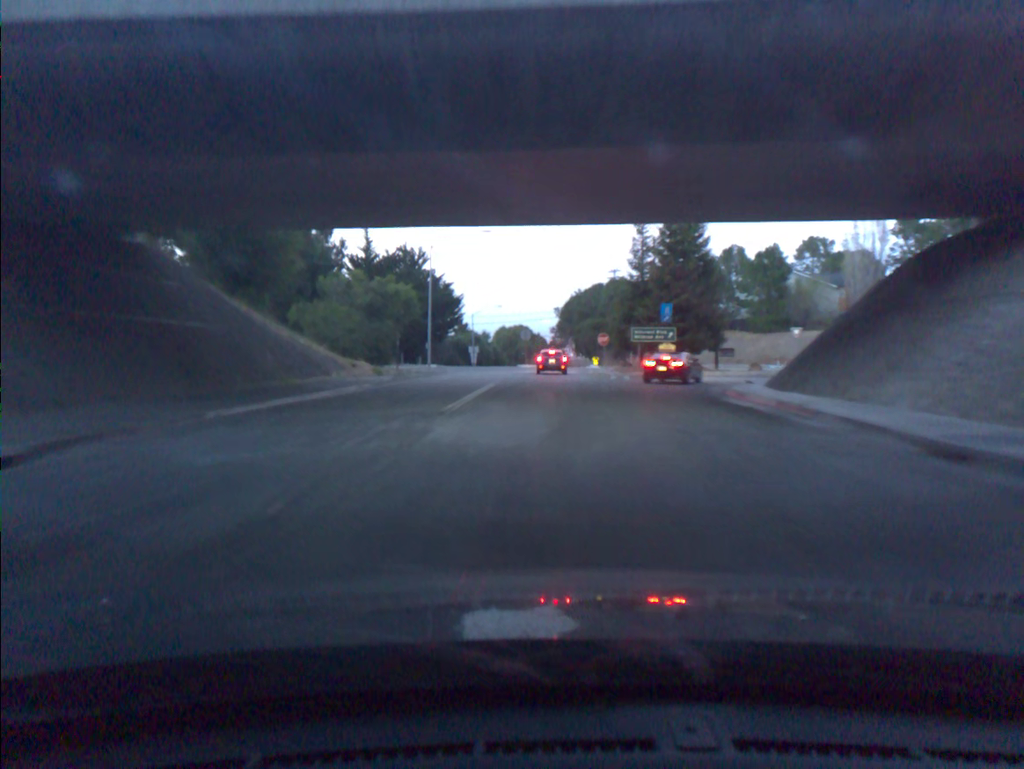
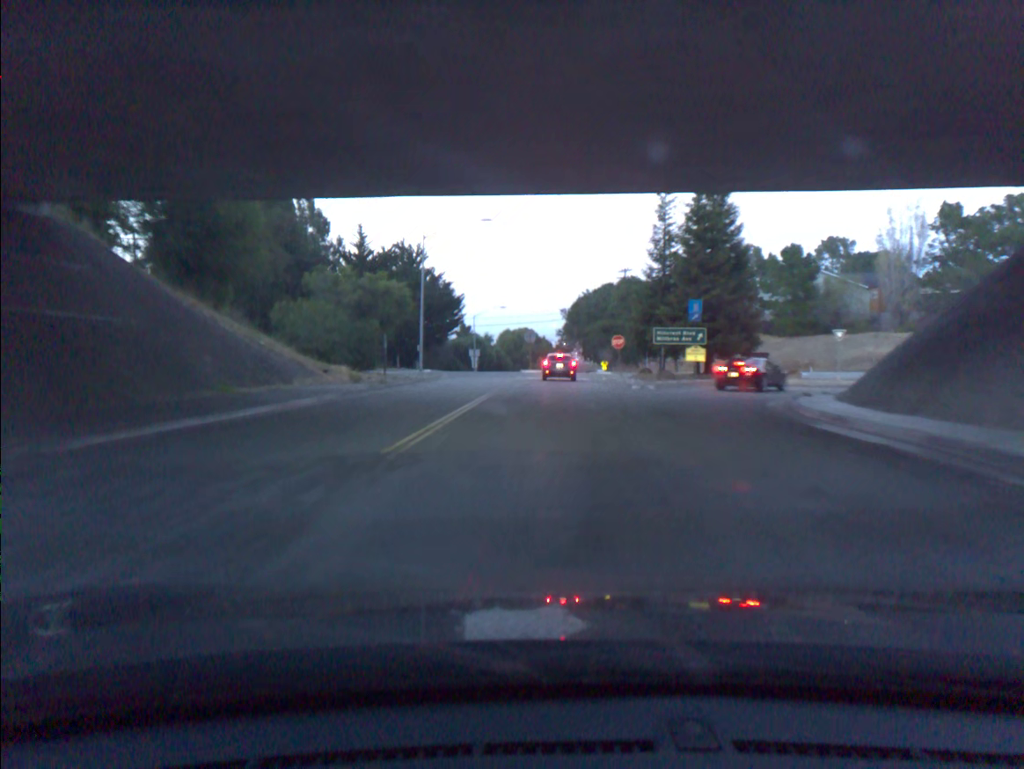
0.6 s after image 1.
(0.0, +6.4) m; 0°
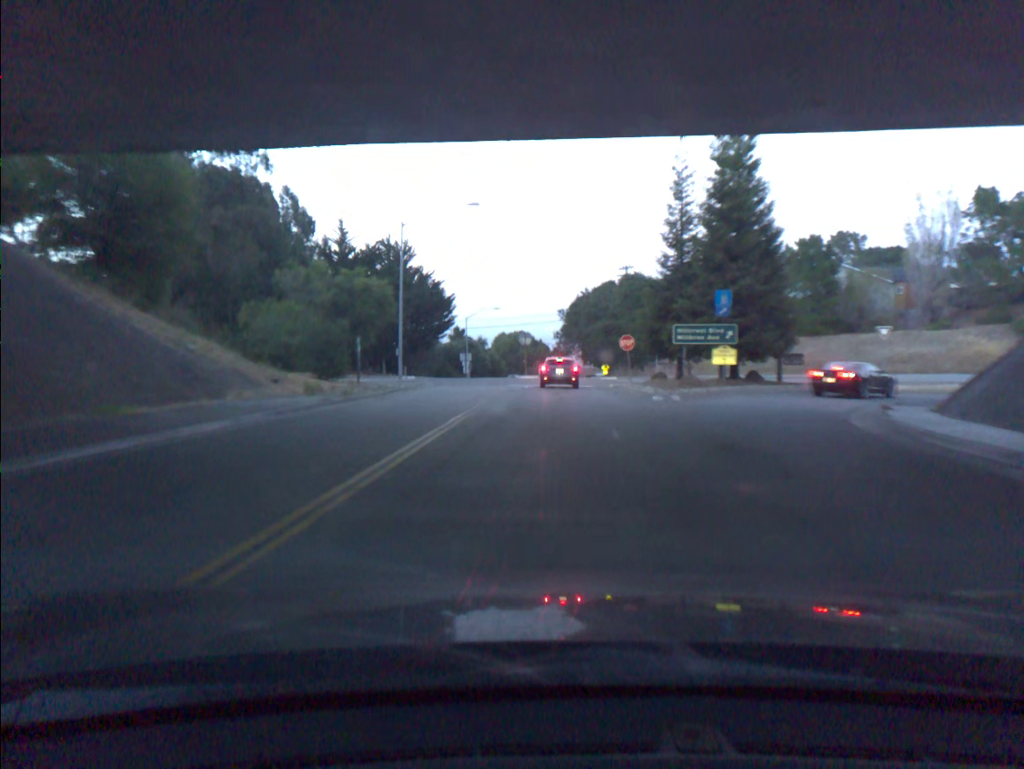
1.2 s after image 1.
(0.0, +6.4) m; +1°
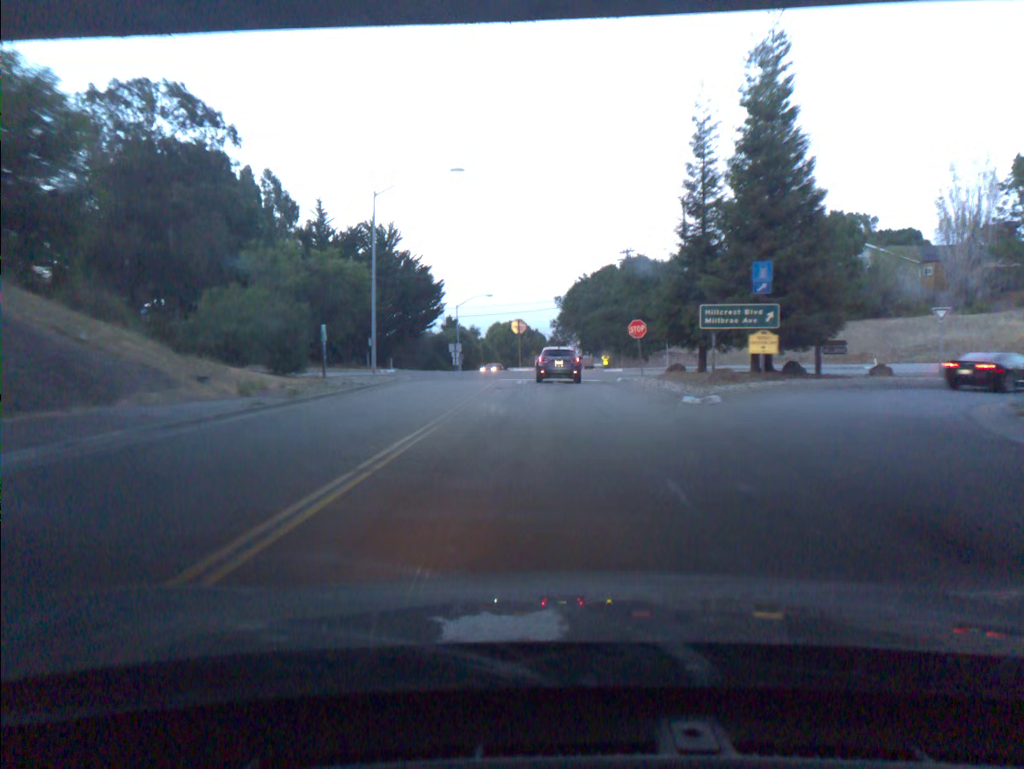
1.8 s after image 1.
(0.0, +6.1) m; 0°
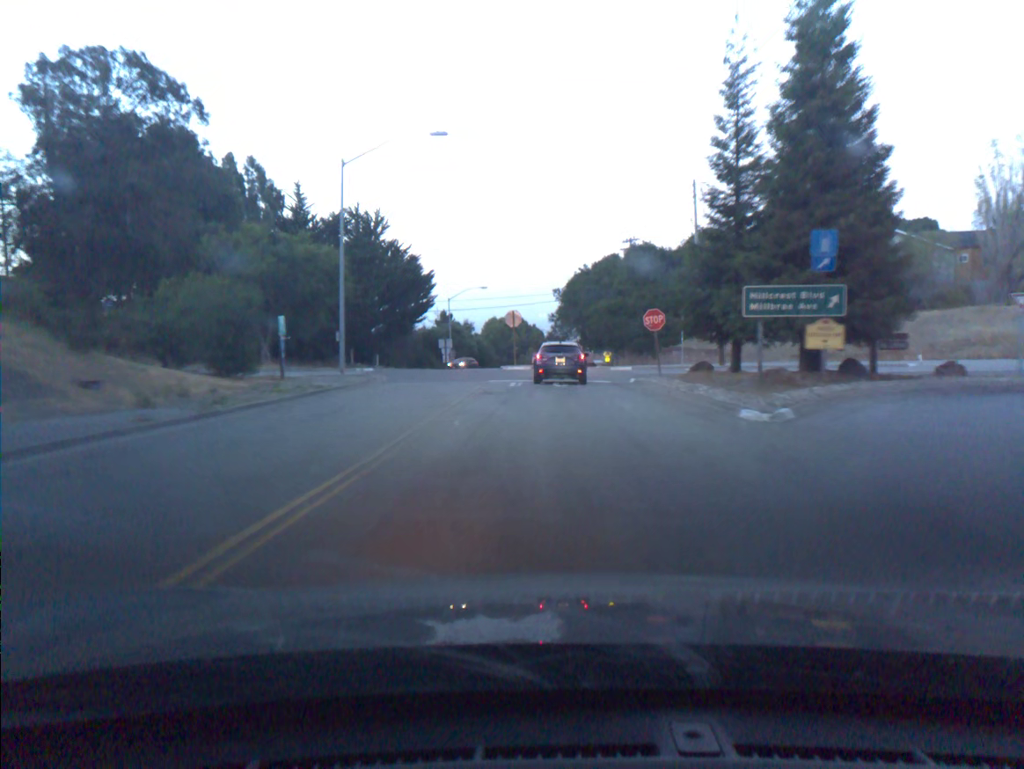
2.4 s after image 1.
(0.0, +5.7) m; 0°
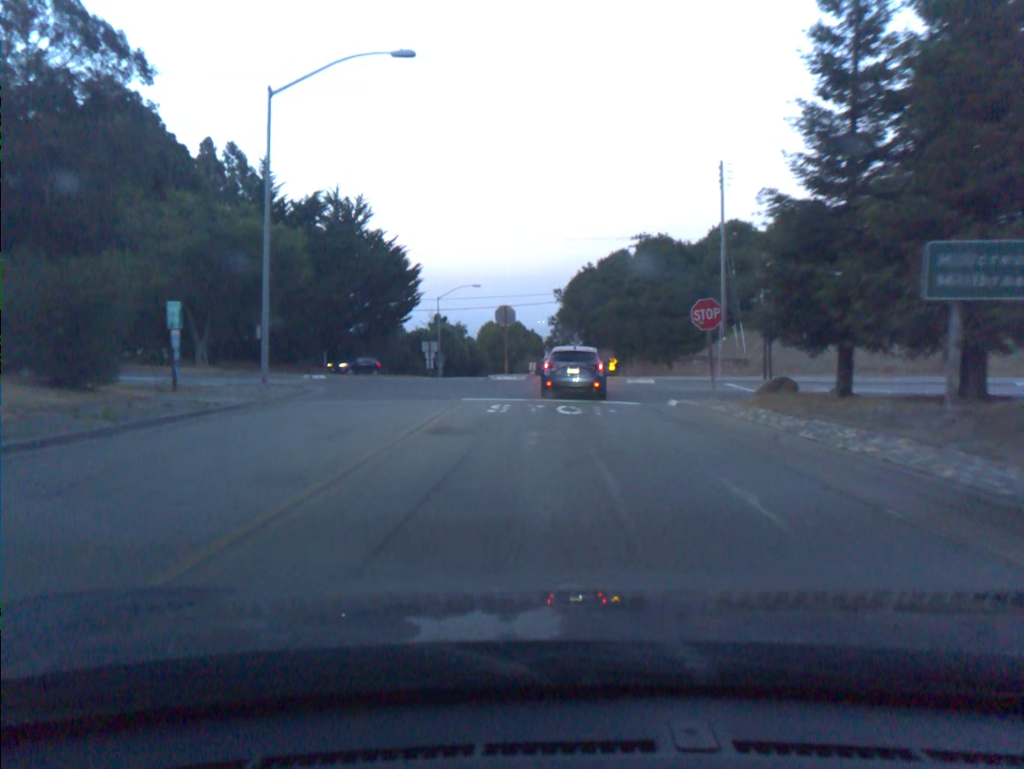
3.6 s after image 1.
(0.0, +9.5) m; 0°
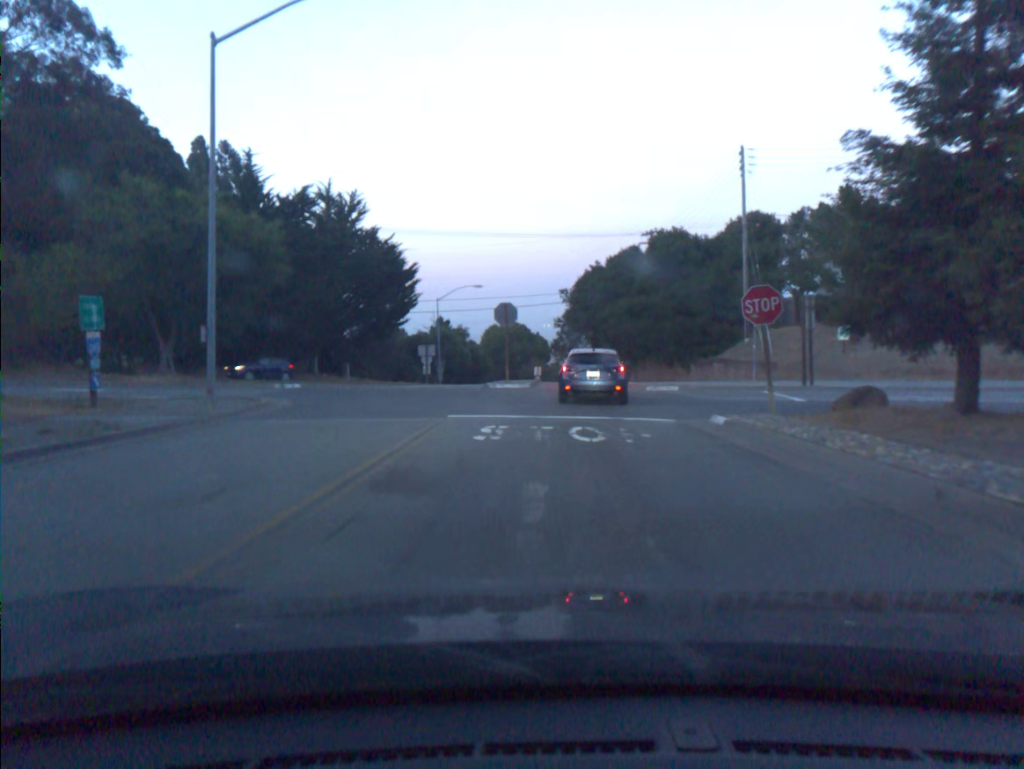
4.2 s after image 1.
(0.0, +4.4) m; 0°
